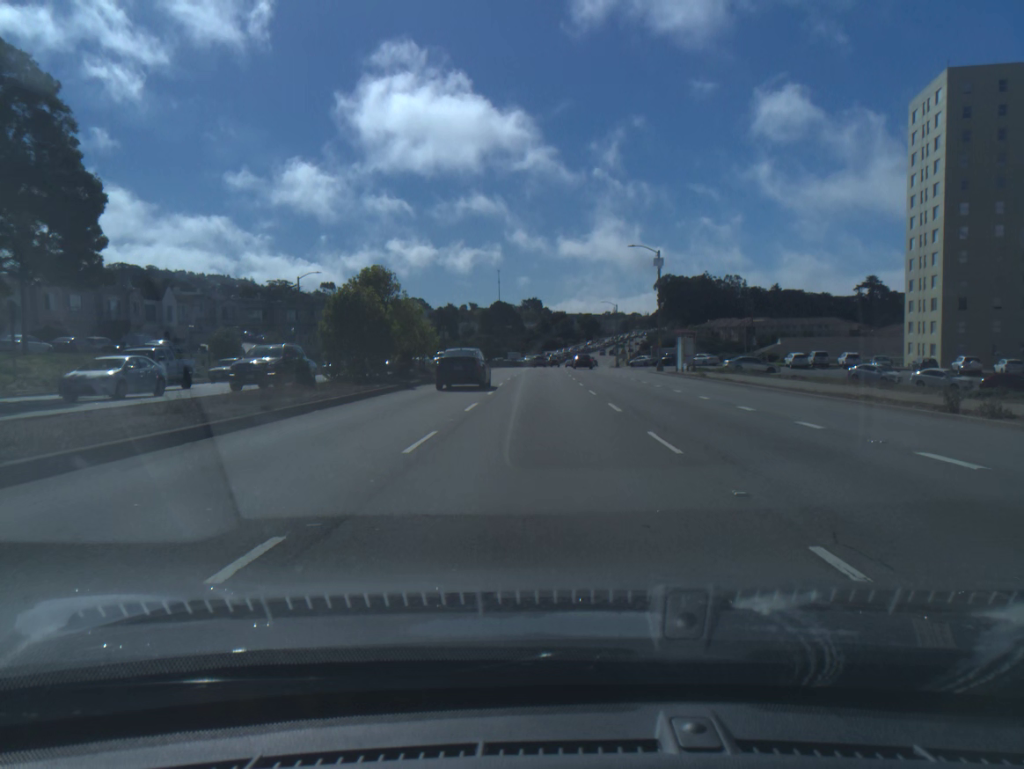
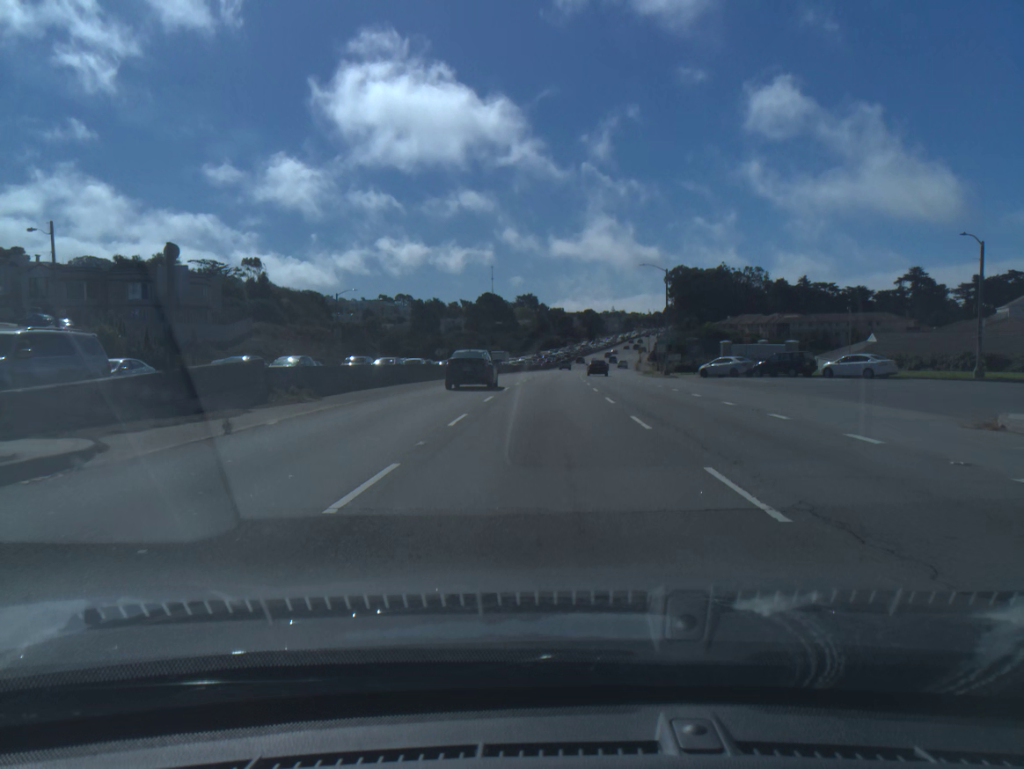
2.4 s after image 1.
(0.0, +48.3) m; 0°
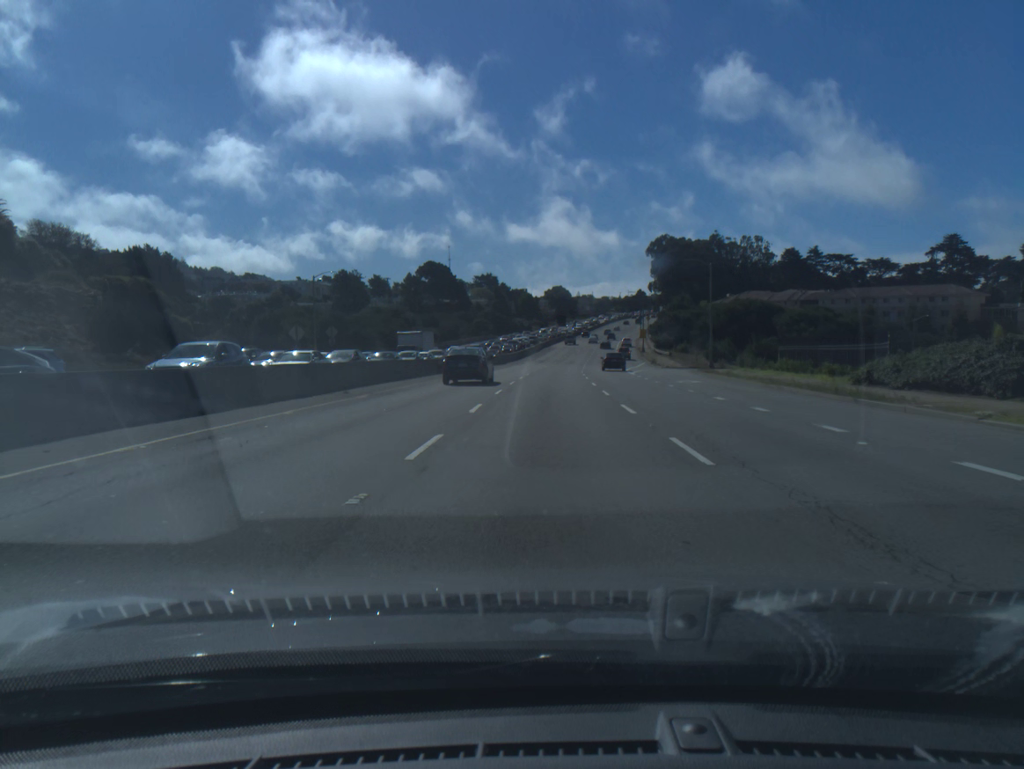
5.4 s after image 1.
(+1.3, +63.5) m; +3°
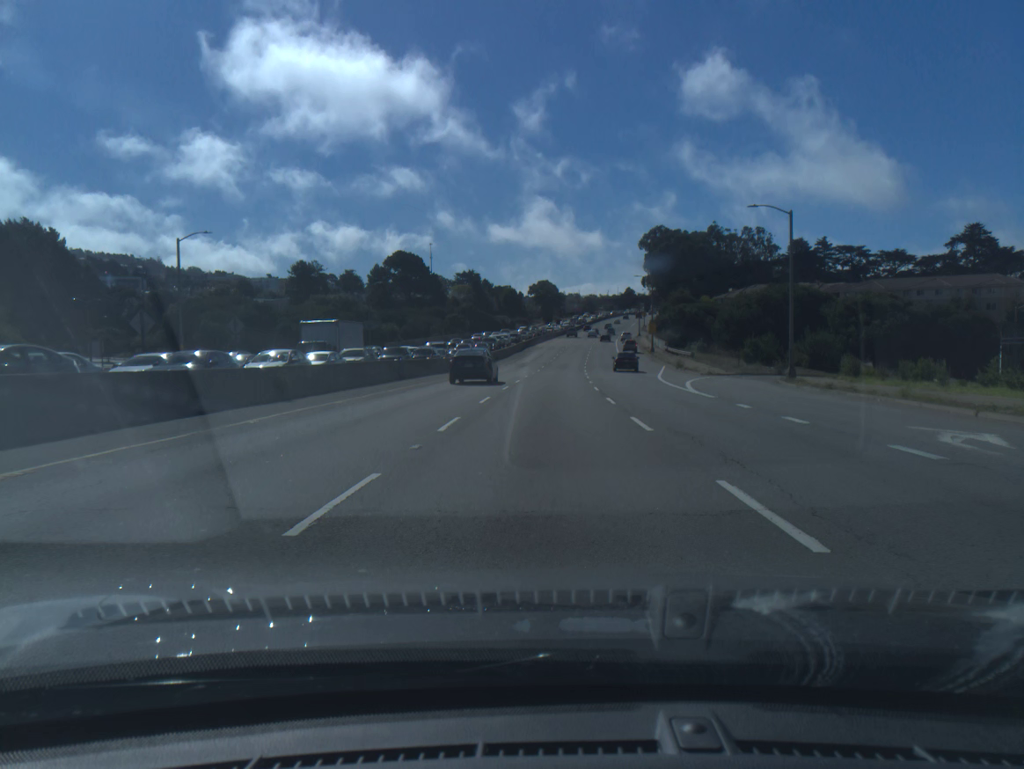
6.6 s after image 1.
(+0.3, +26.0) m; +1°
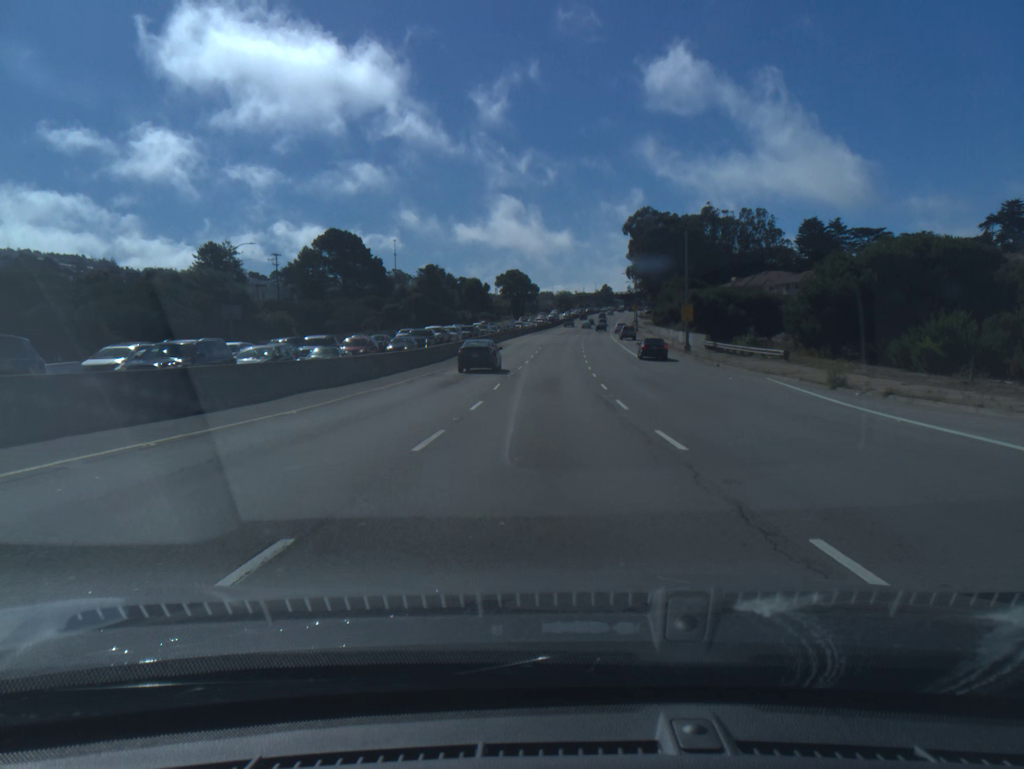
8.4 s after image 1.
(+0.6, +39.5) m; +2°
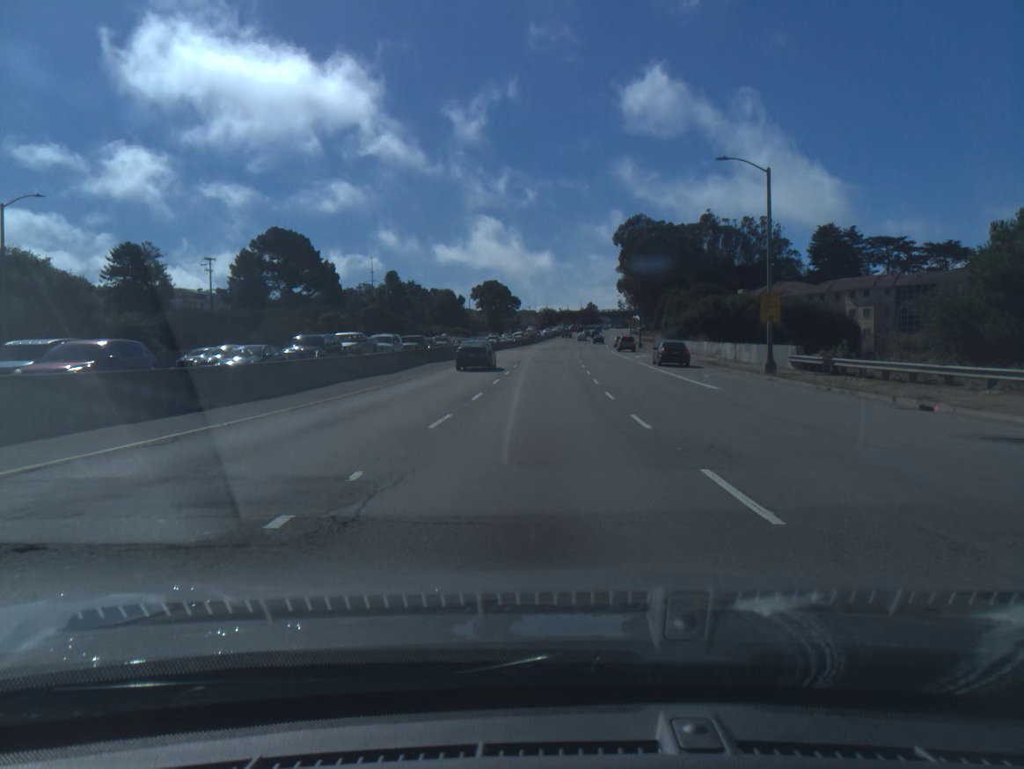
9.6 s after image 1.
(+0.3, +26.4) m; +1°
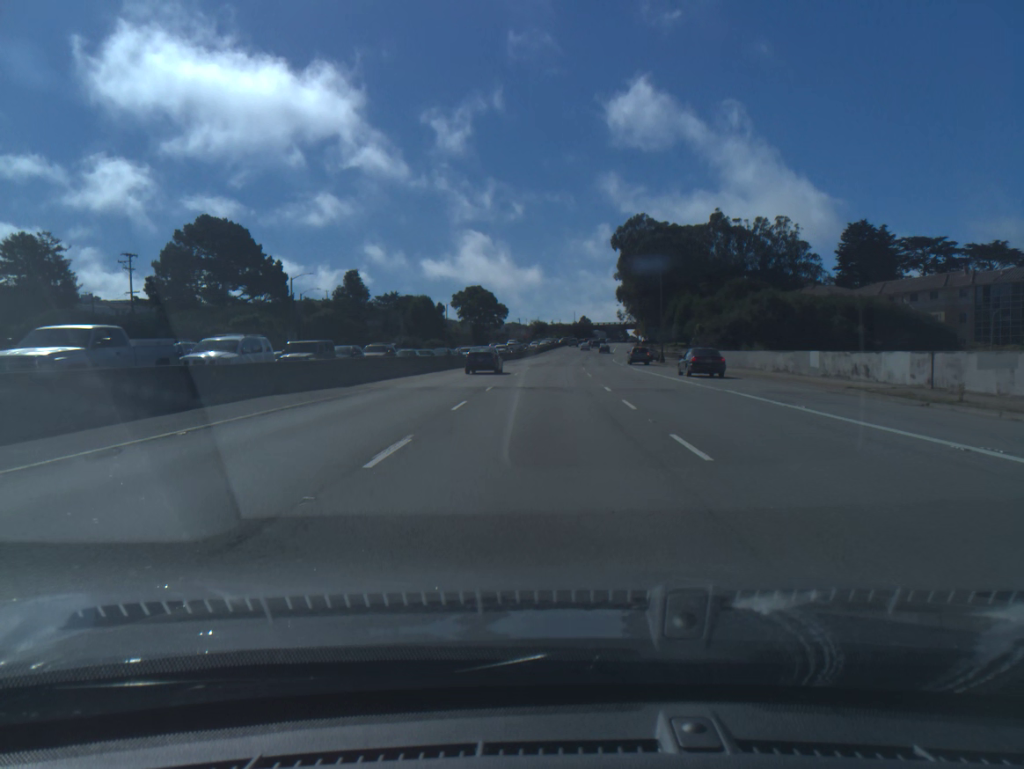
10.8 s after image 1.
(+0.1, +26.2) m; +1°
